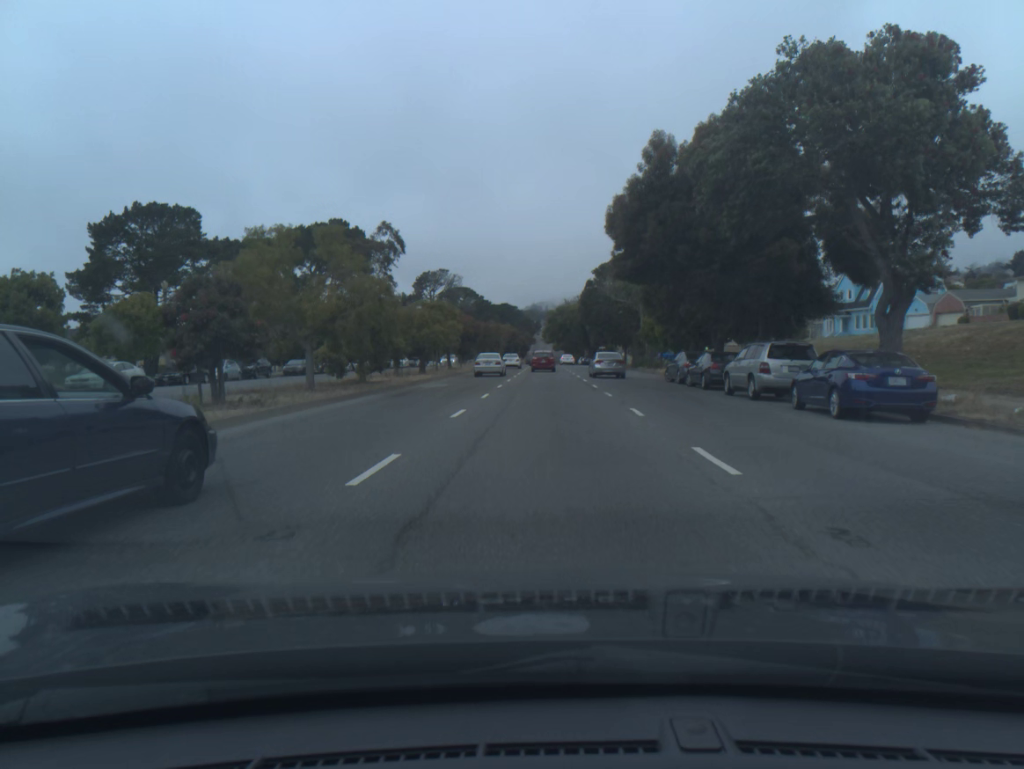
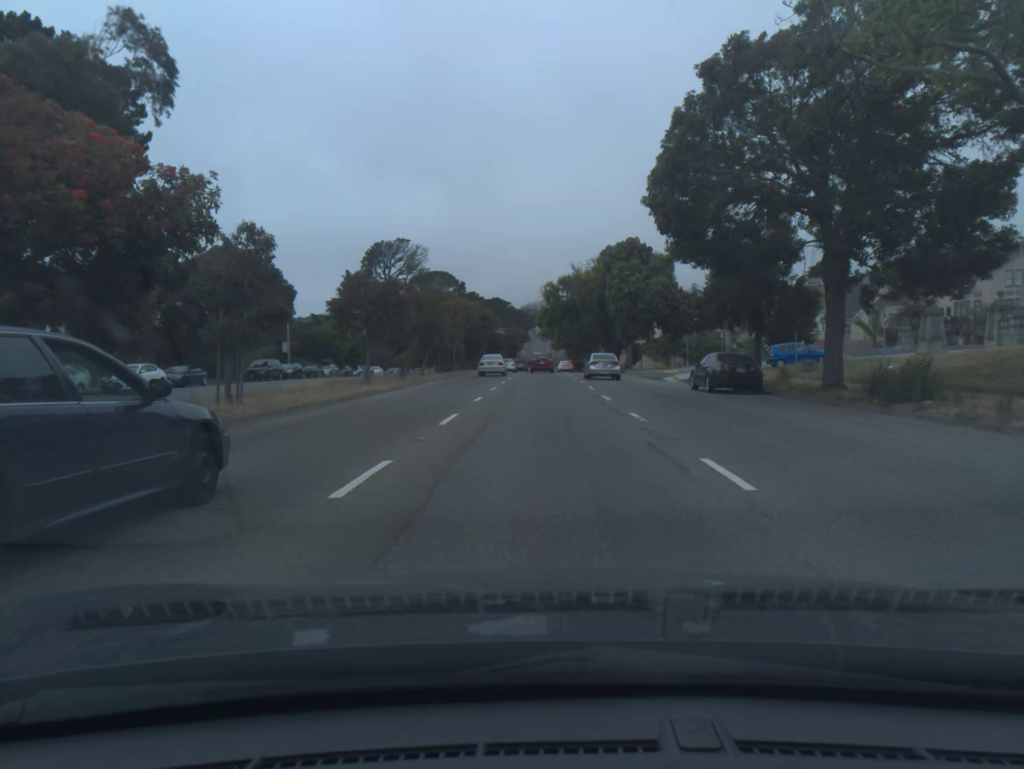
(+0.2, +51.4) m; 0°
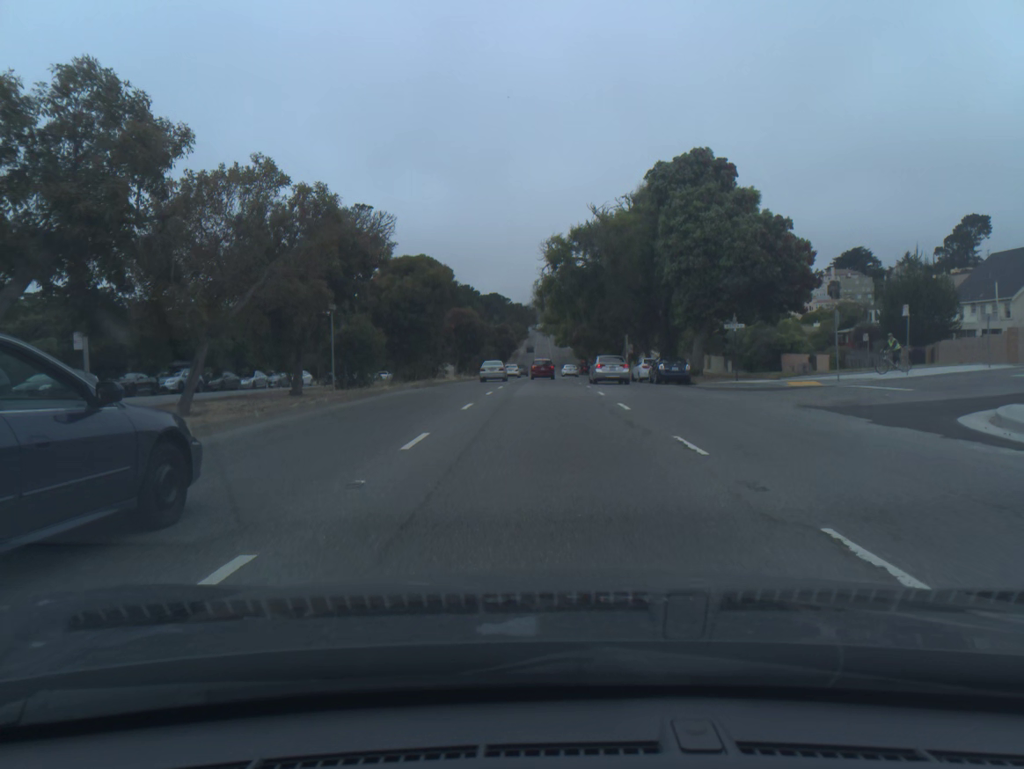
(0.0, +33.2) m; 0°
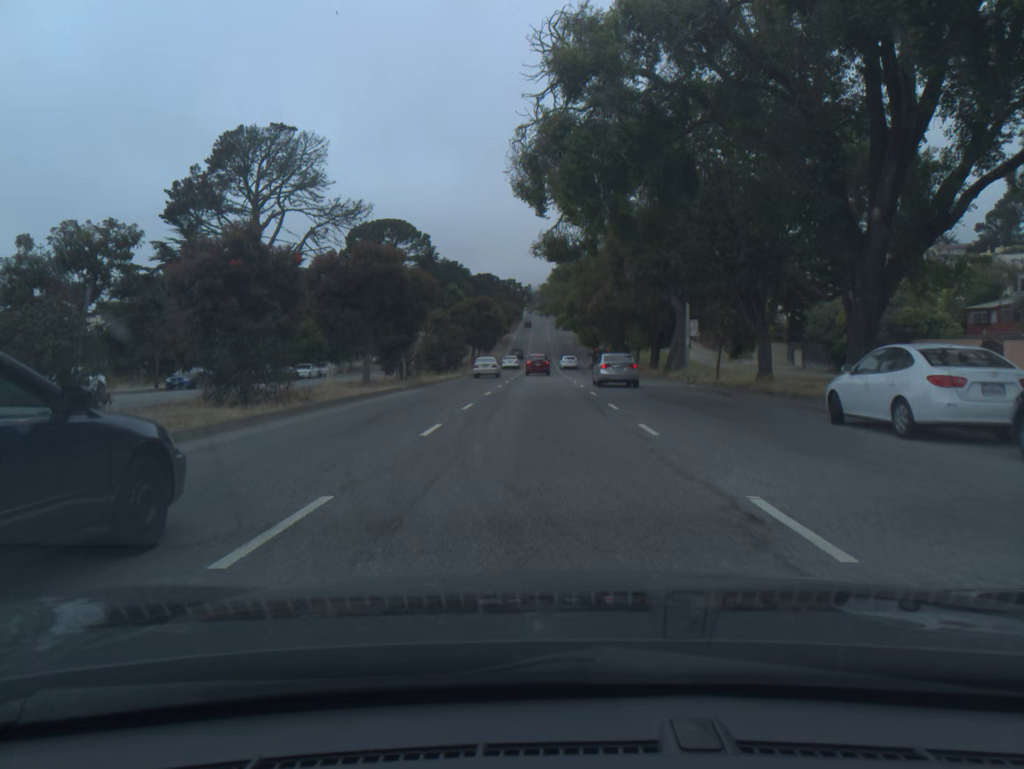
(+0.1, +34.2) m; 0°
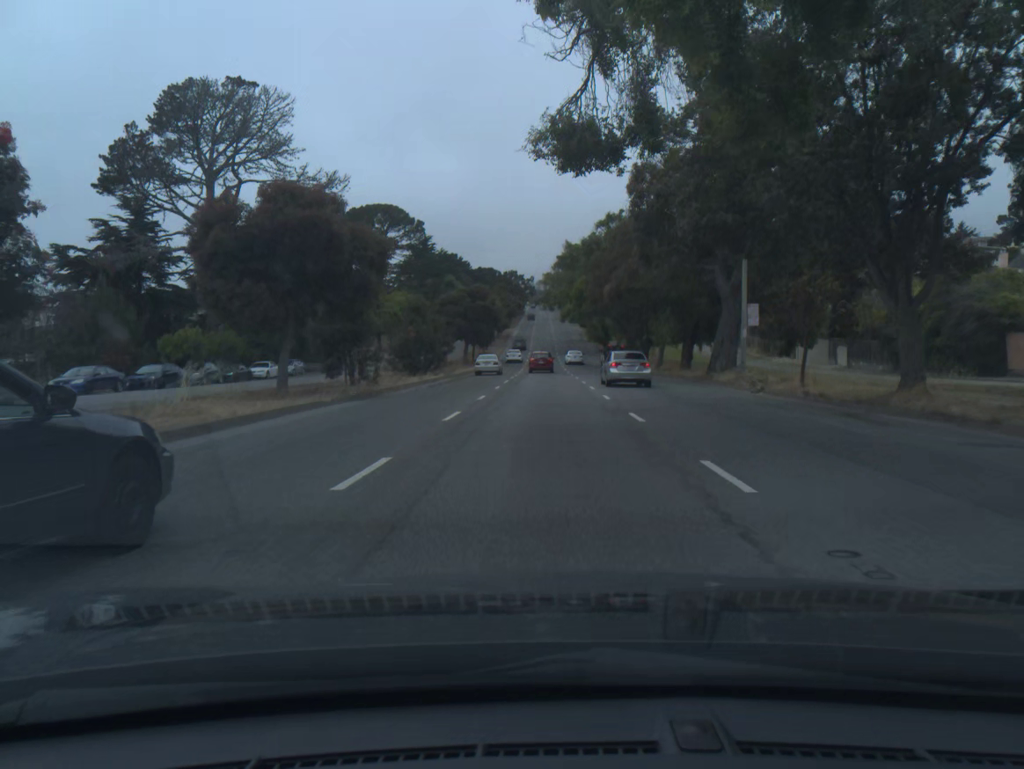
(0.0, +11.6) m; 0°
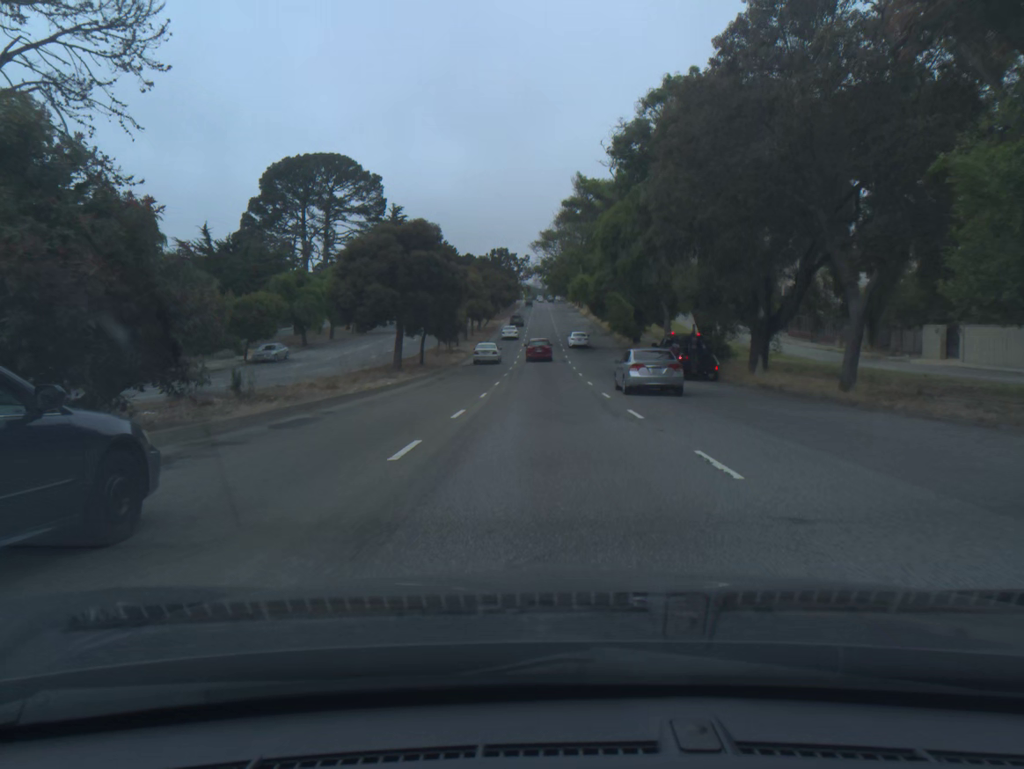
(-0.1, +35.3) m; 0°
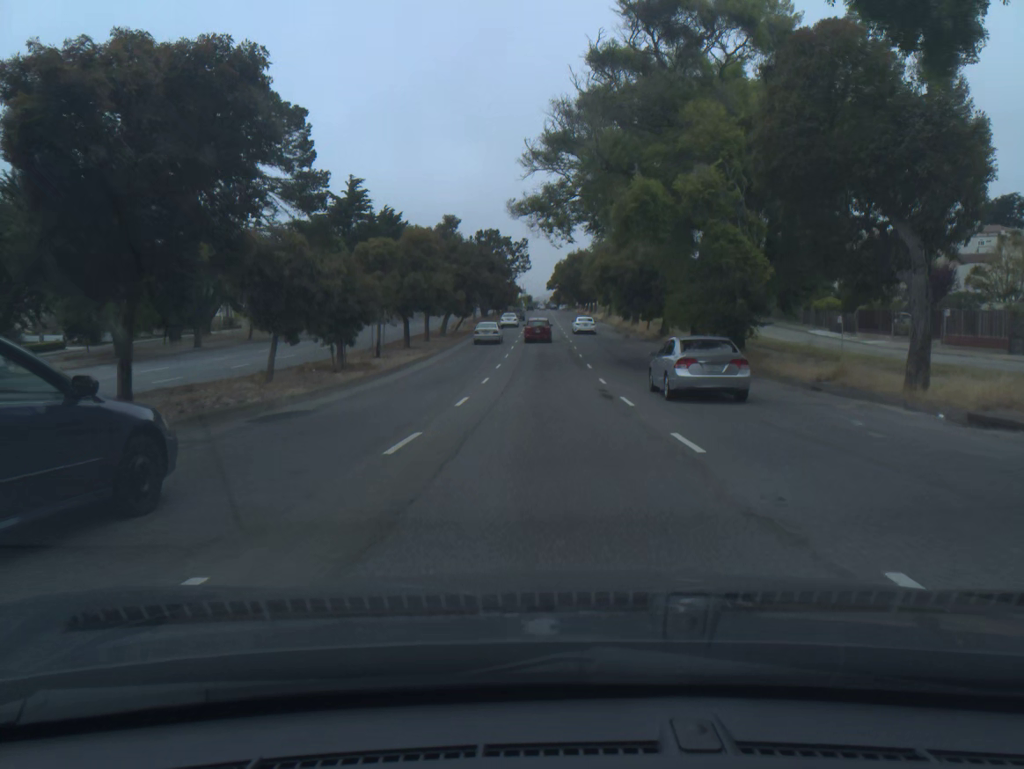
(0.0, +35.3) m; 0°
